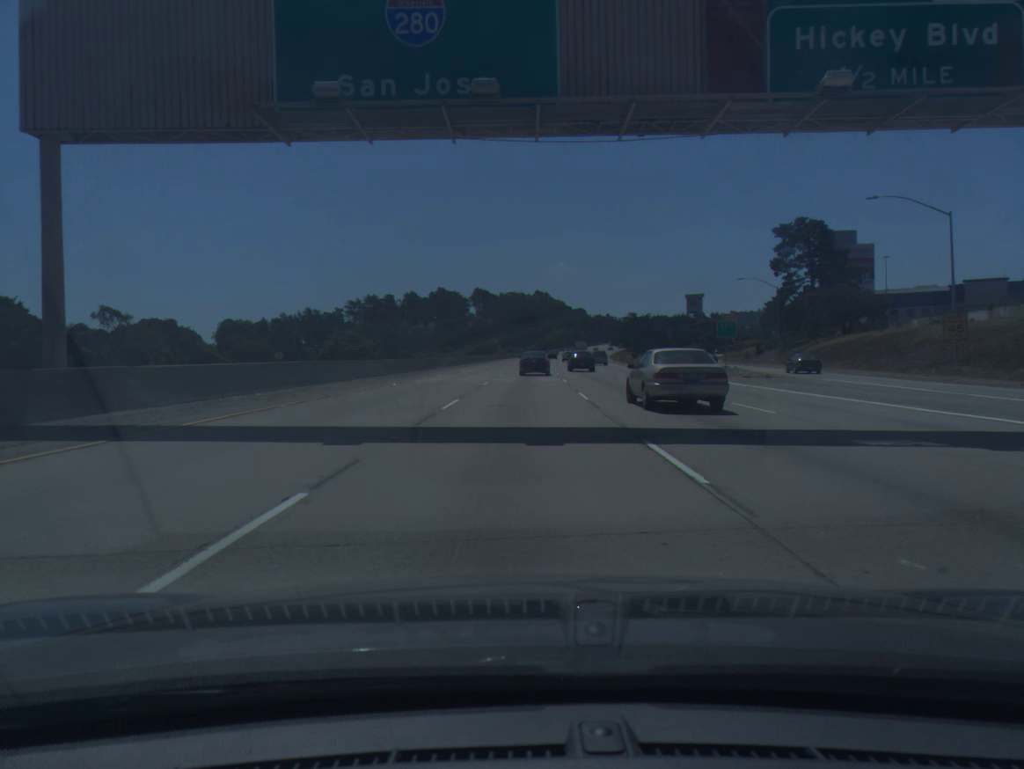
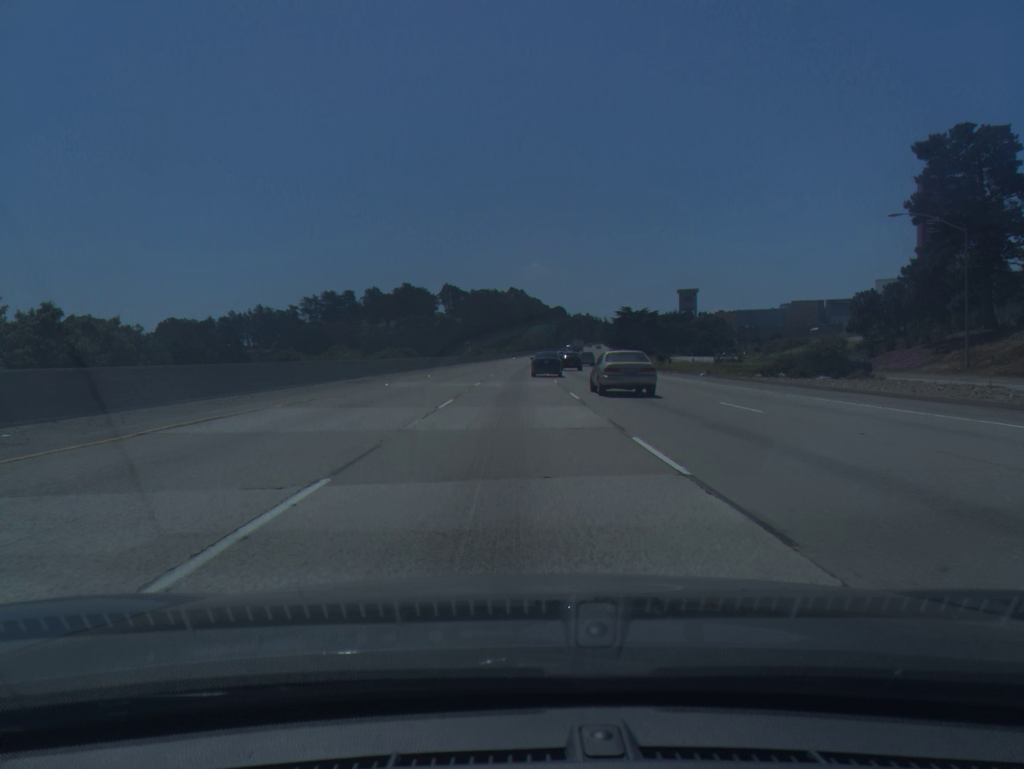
(+0.6, +43.3) m; +2°
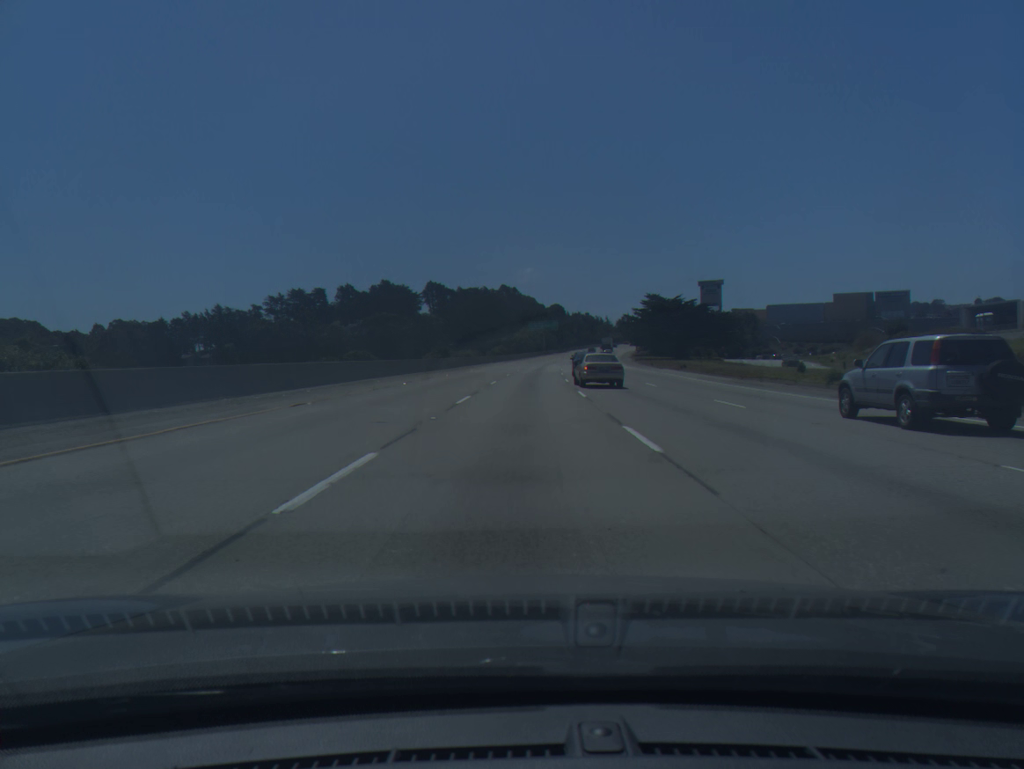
(+0.4, +56.6) m; +1°
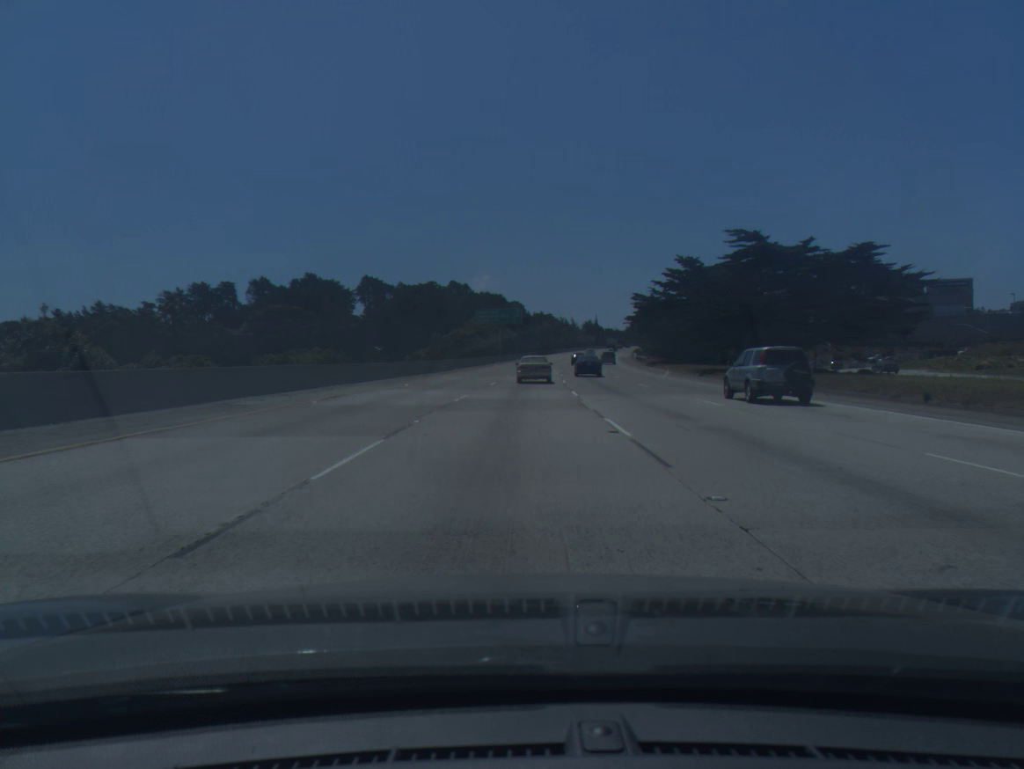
(+2.3, +71.5) m; +3°
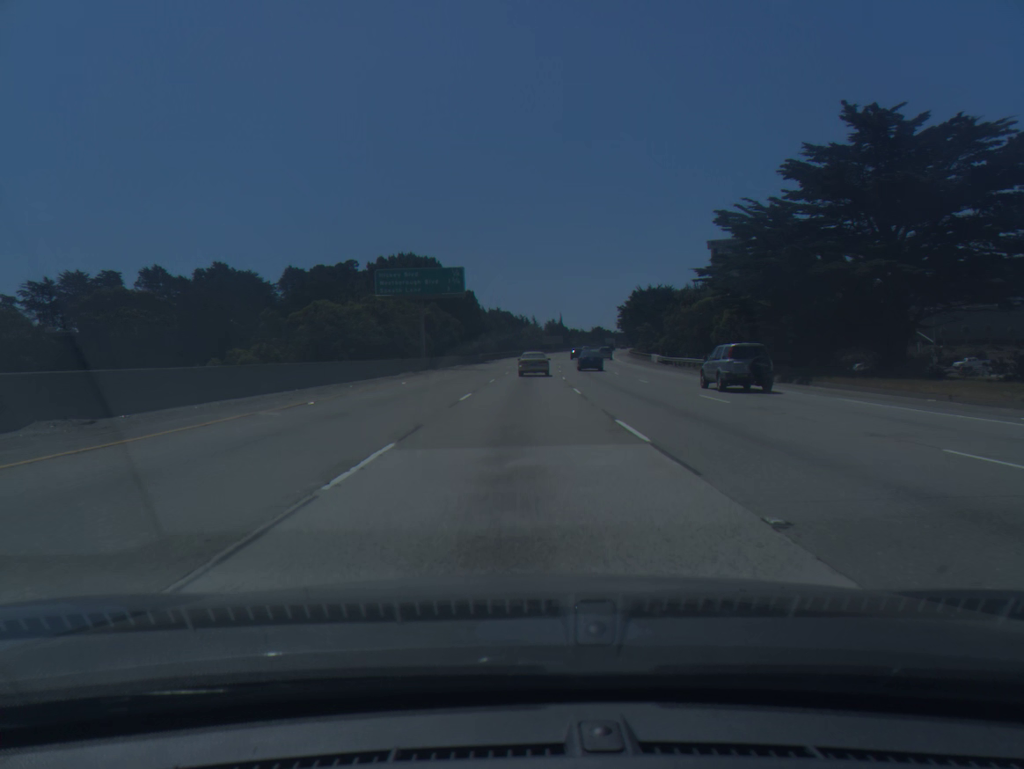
(+1.3, +59.0) m; +3°
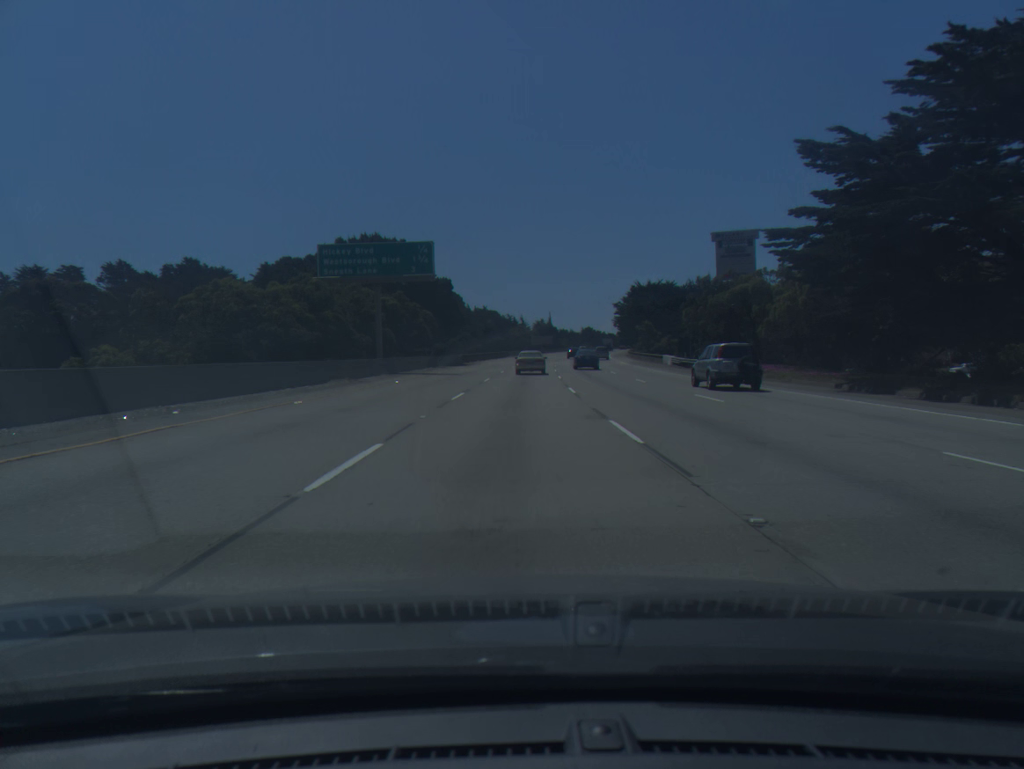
(+0.1, +14.8) m; +1°
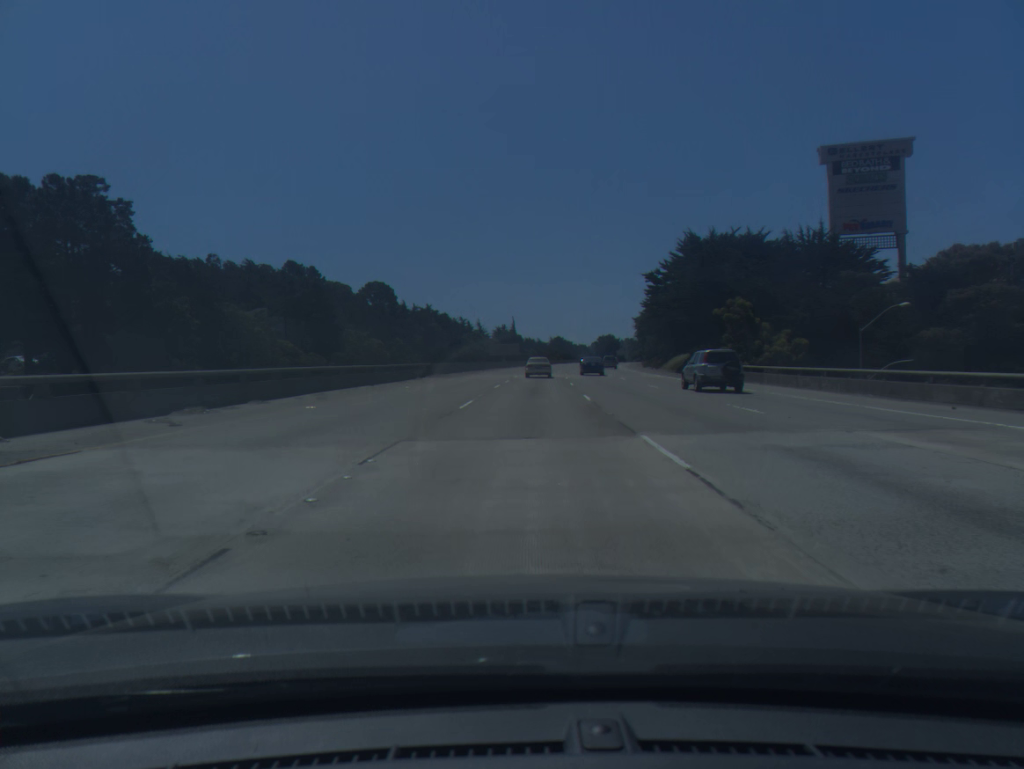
(+1.8, +75.0) m; +3°
